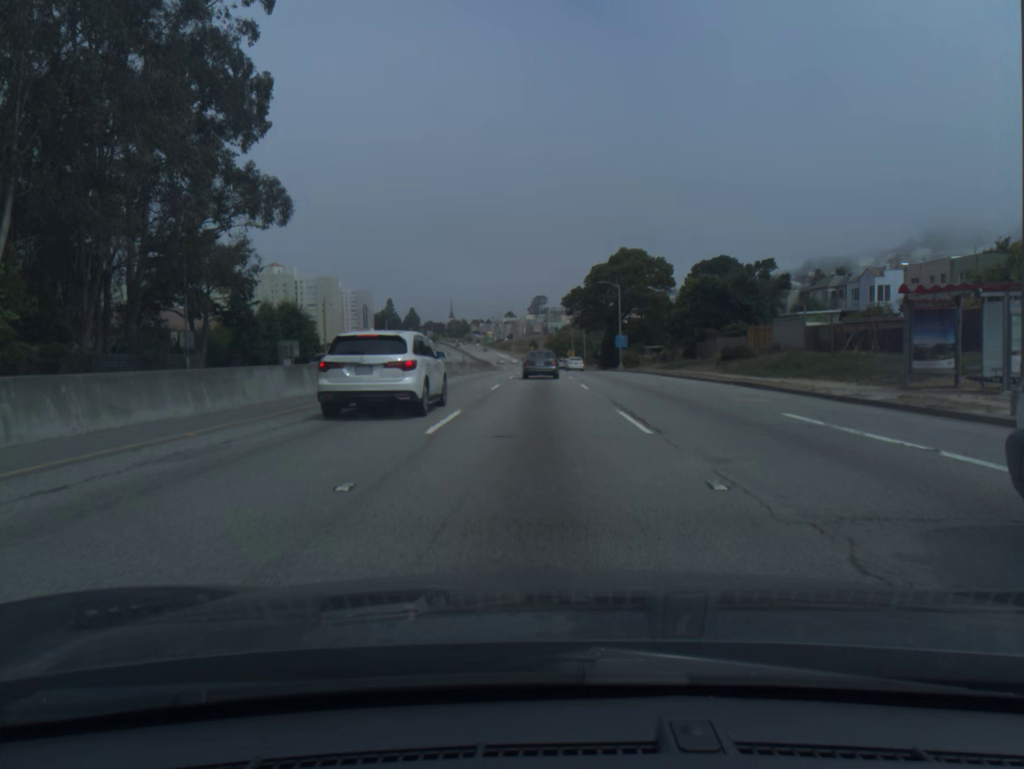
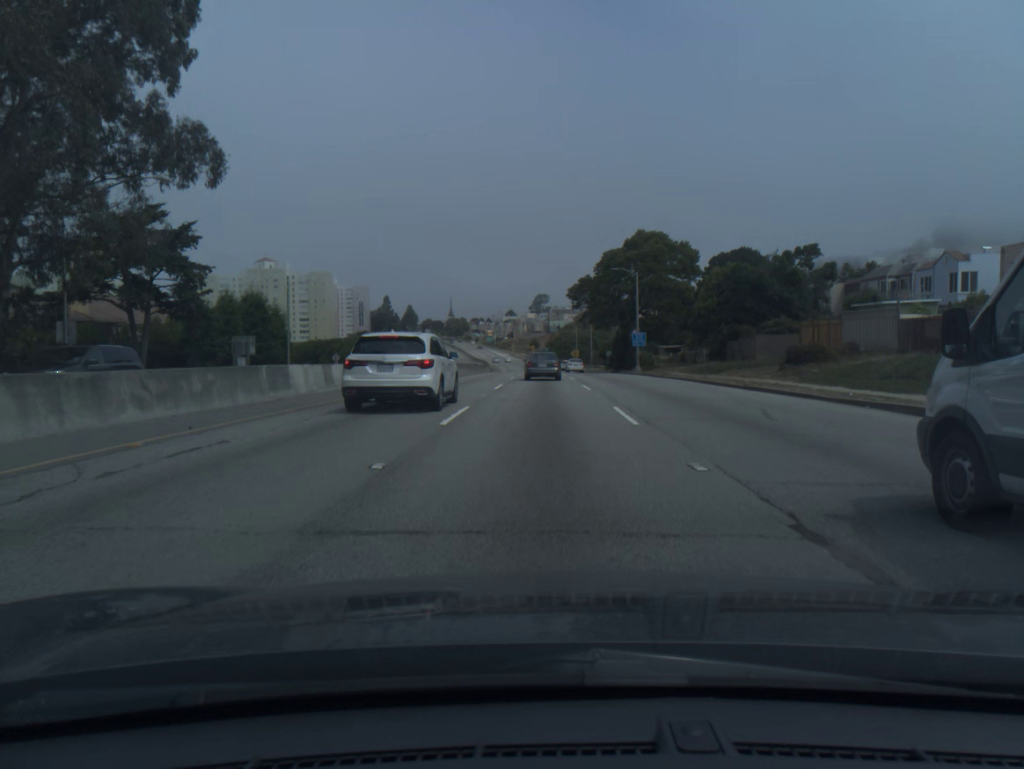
(0.0, +13.6) m; 0°
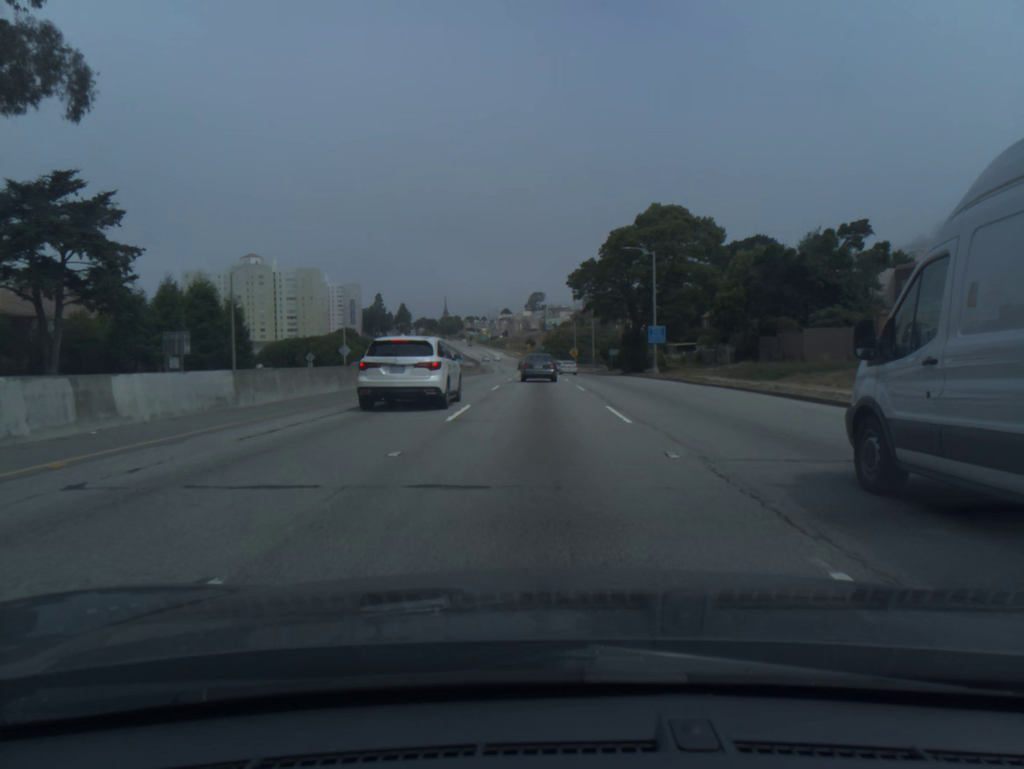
(0.0, +13.6) m; 0°
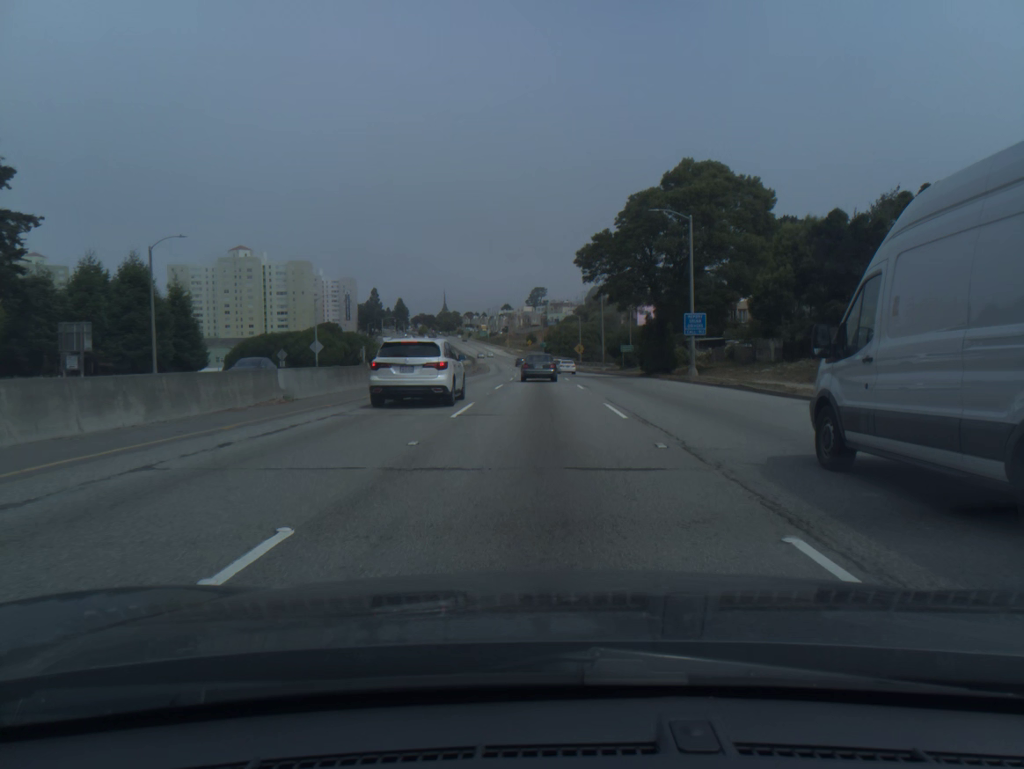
(0.0, +13.5) m; 0°
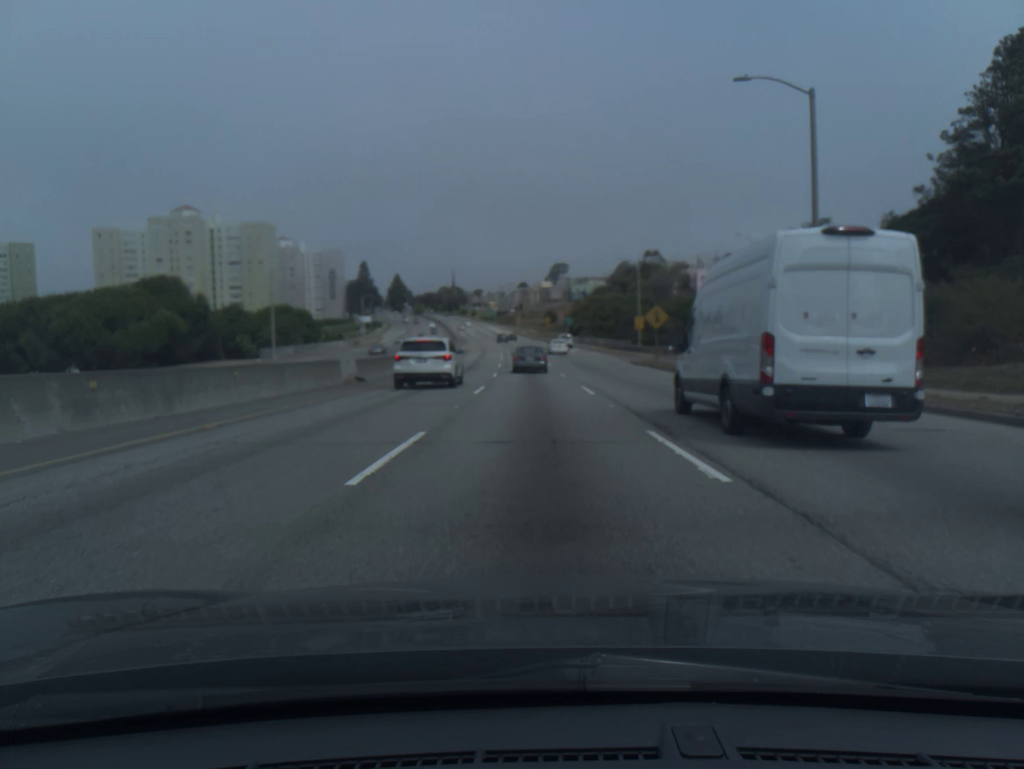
(-0.4, +67.4) m; -1°
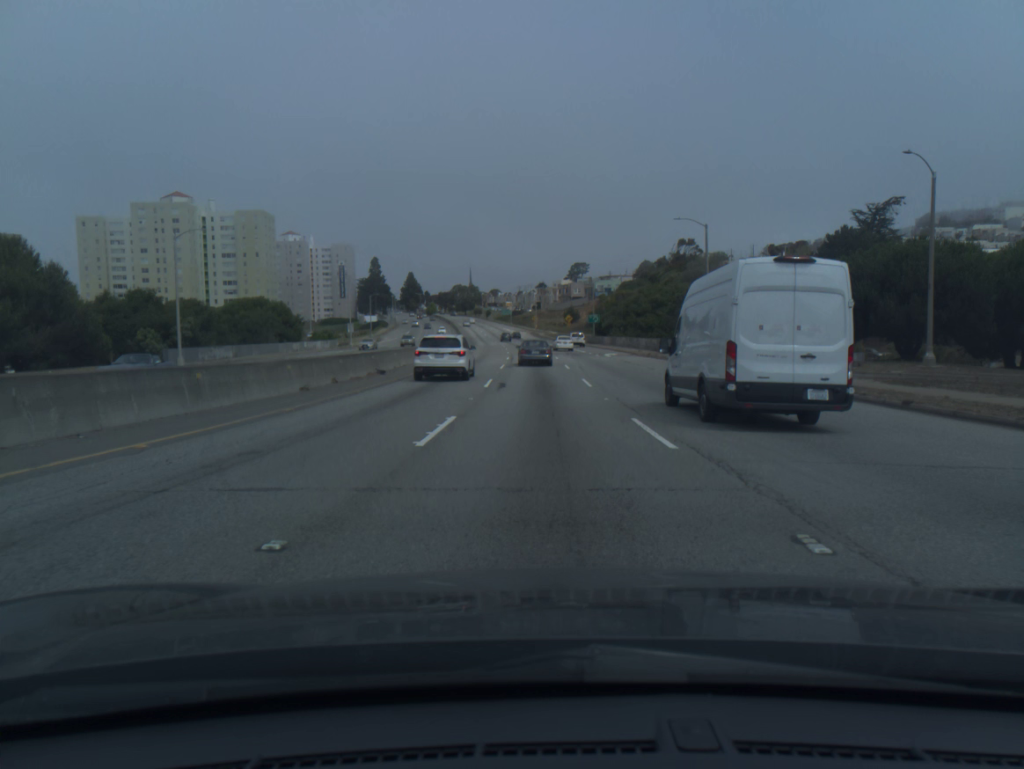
(-0.4, +26.9) m; -2°
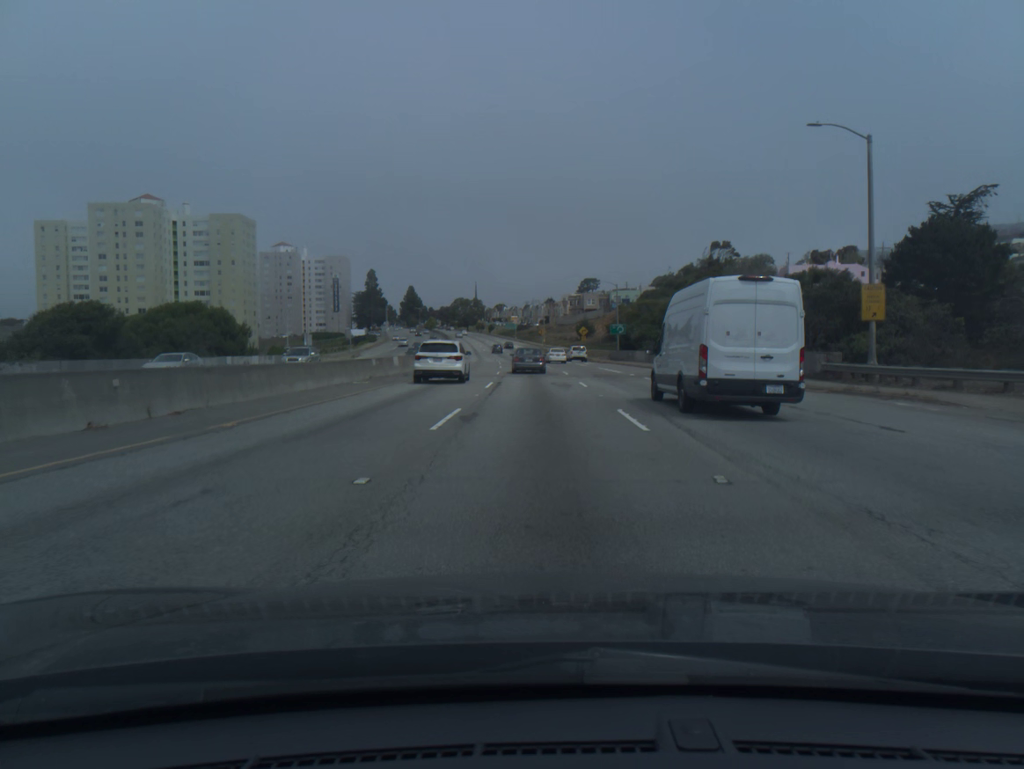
(-0.2, +26.8) m; -1°
